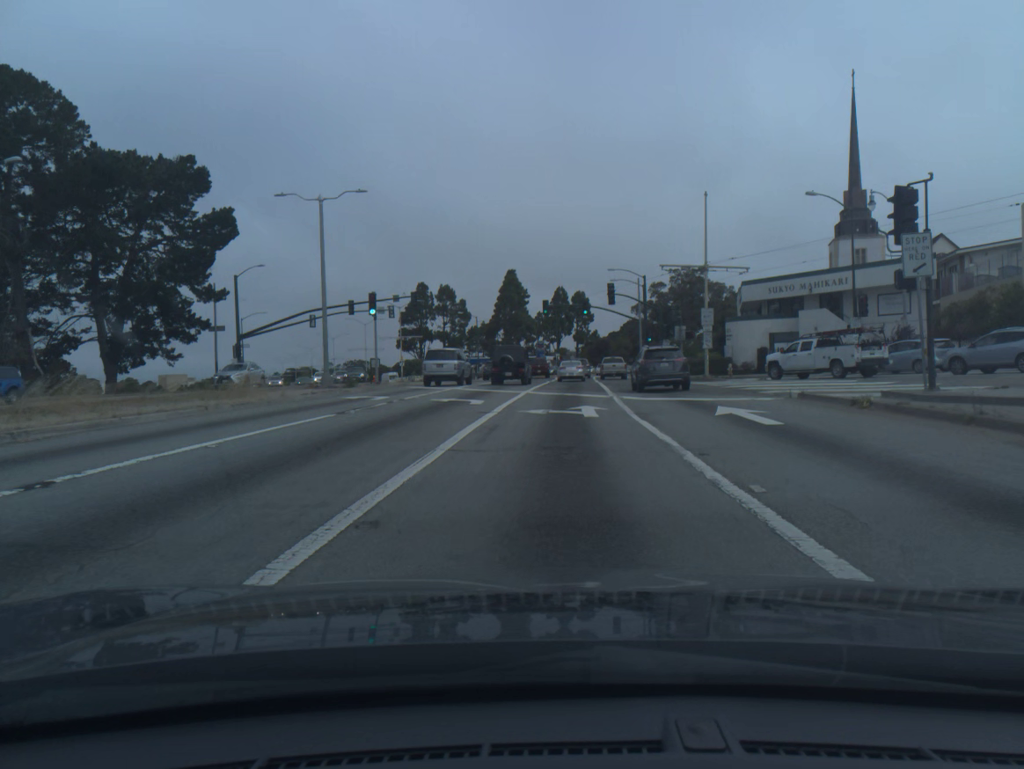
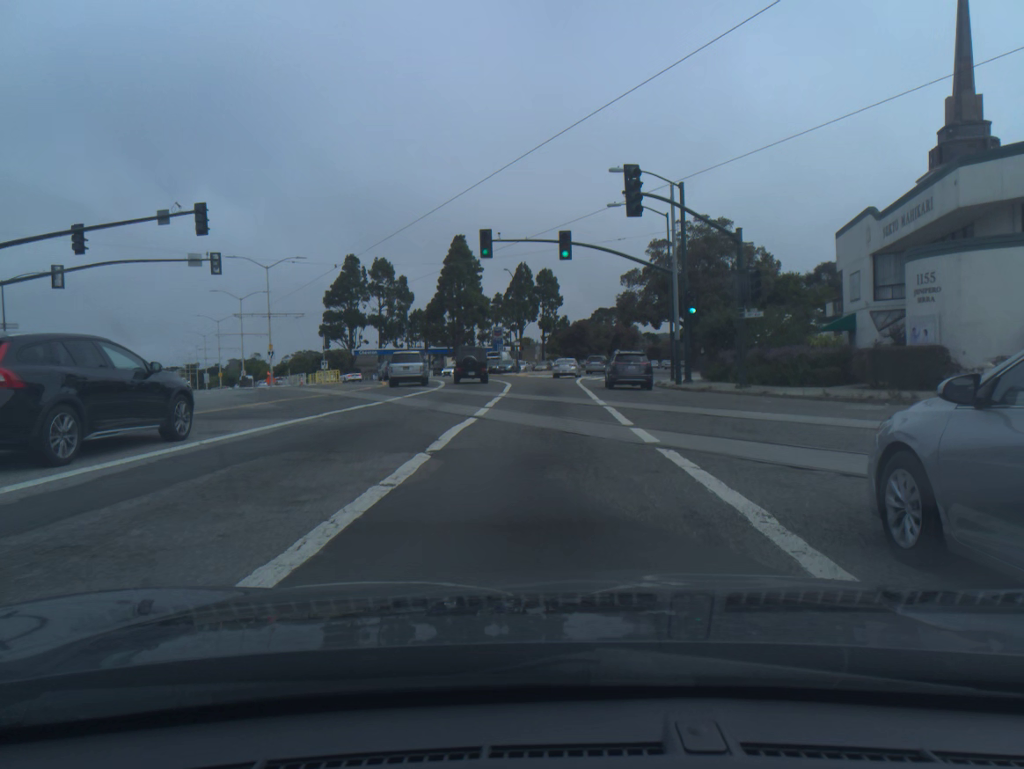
(+1.1, +36.6) m; +3°
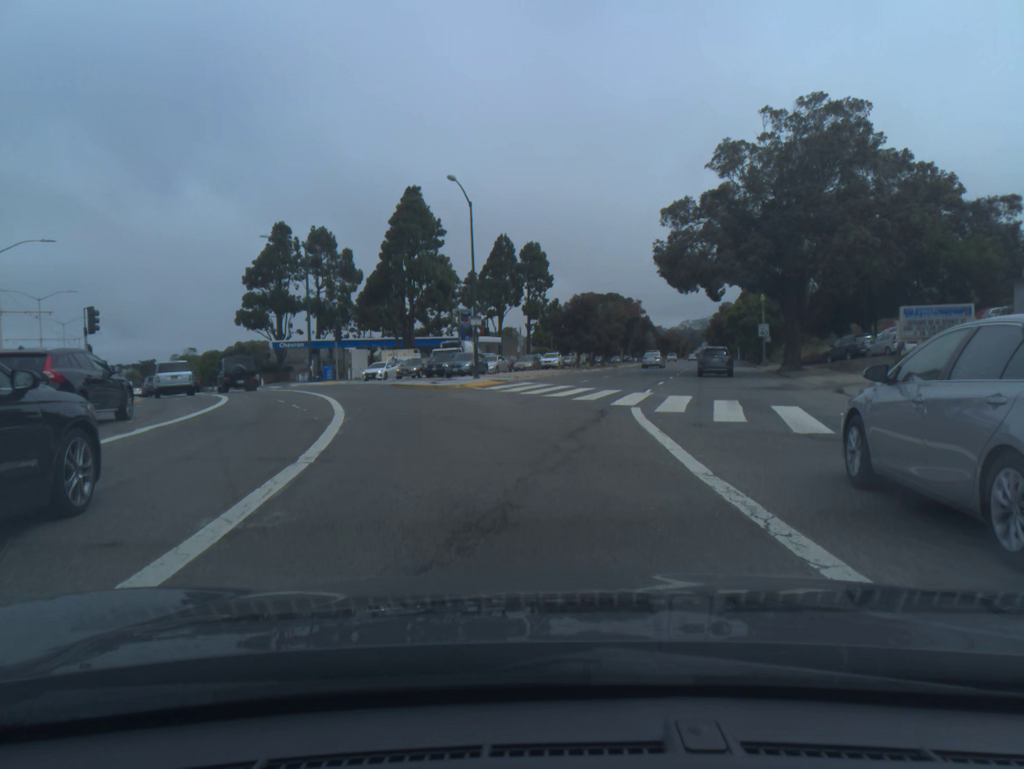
(0.0, +36.7) m; +1°
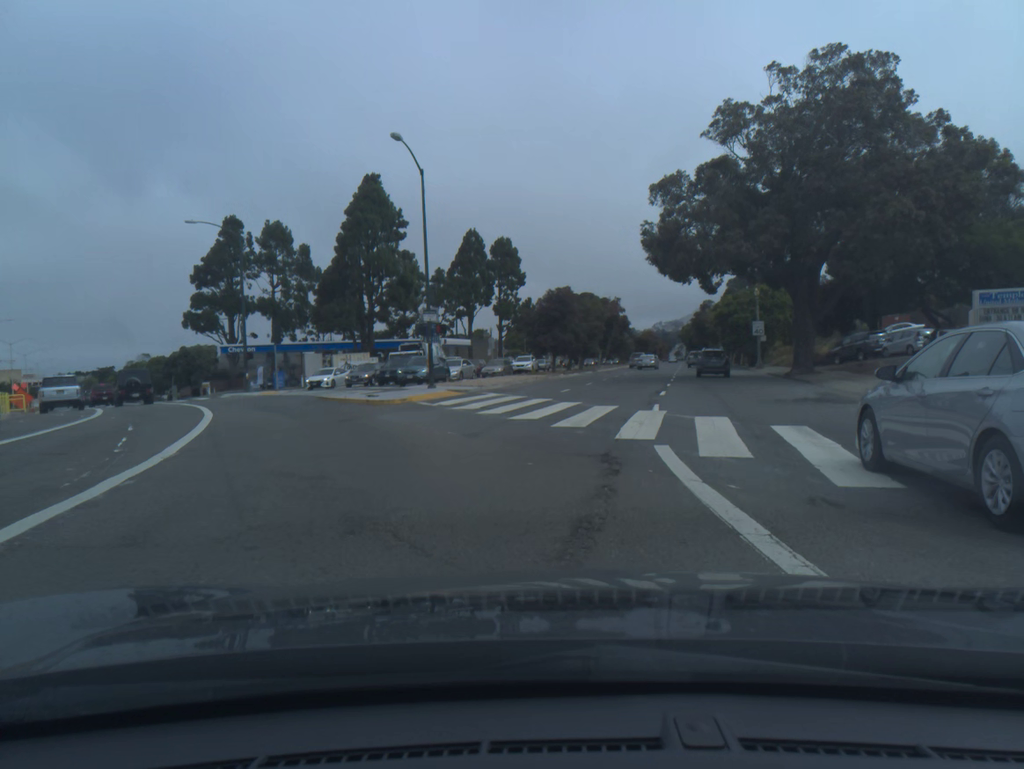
(+0.1, +7.3) m; +2°
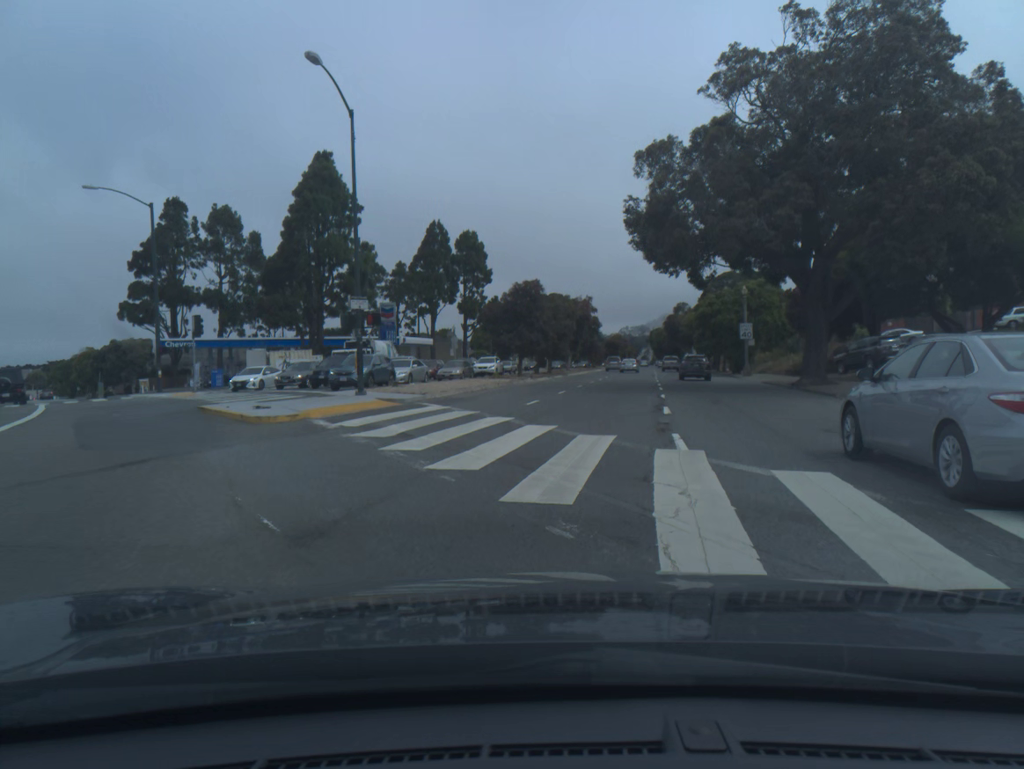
(+0.1, +7.3) m; +2°
